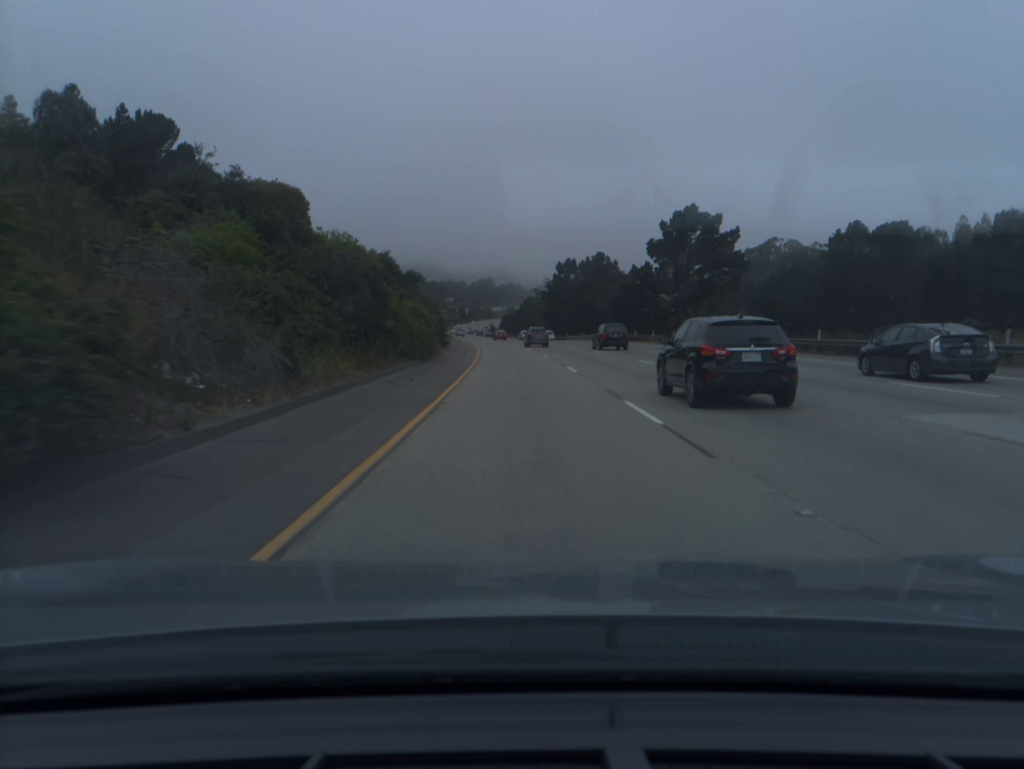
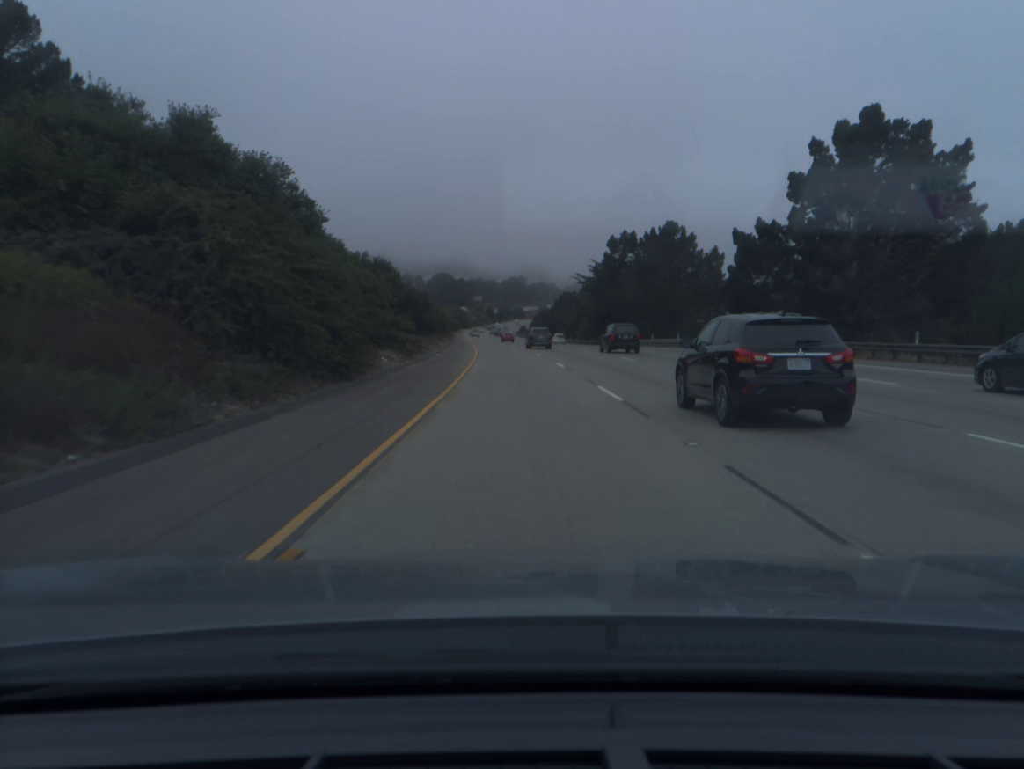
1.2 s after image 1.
(-0.8, +39.7) m; -2°
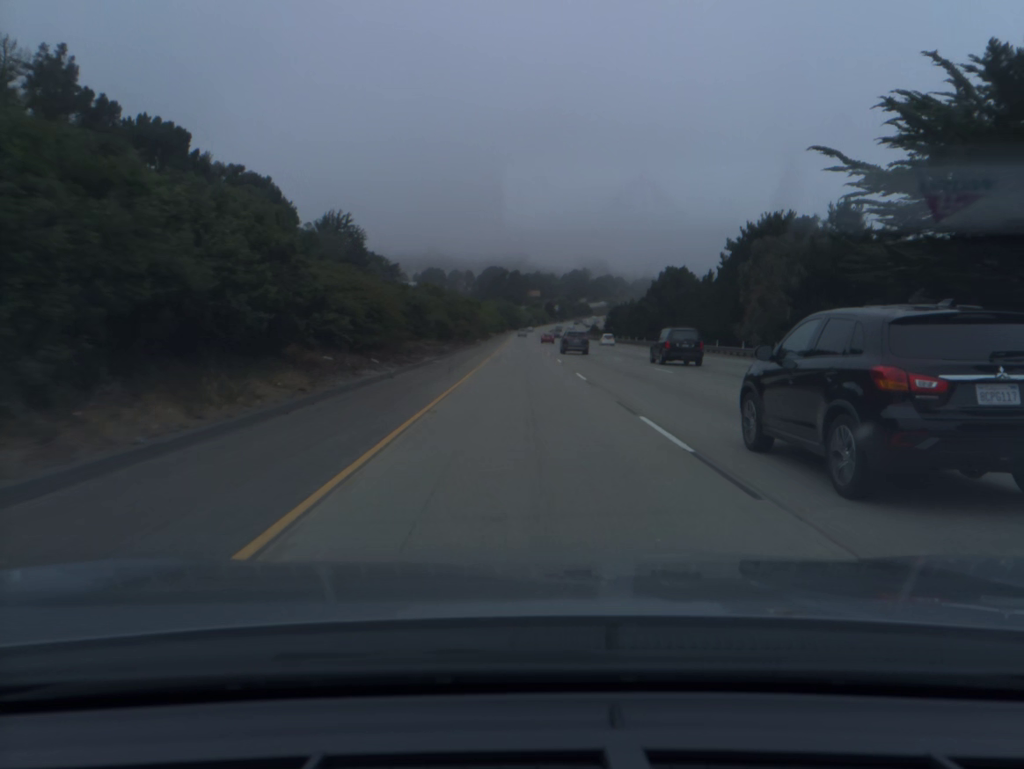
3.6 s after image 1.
(-3.5, +79.0) m; -4°
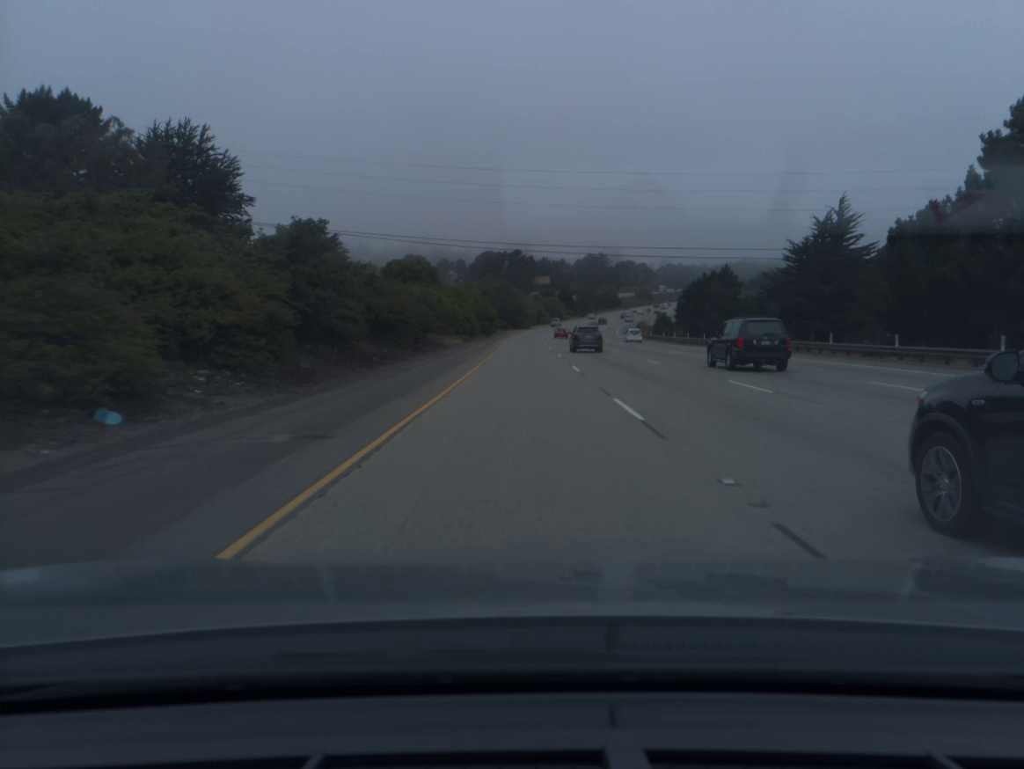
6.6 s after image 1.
(-0.6, +99.1) m; 0°
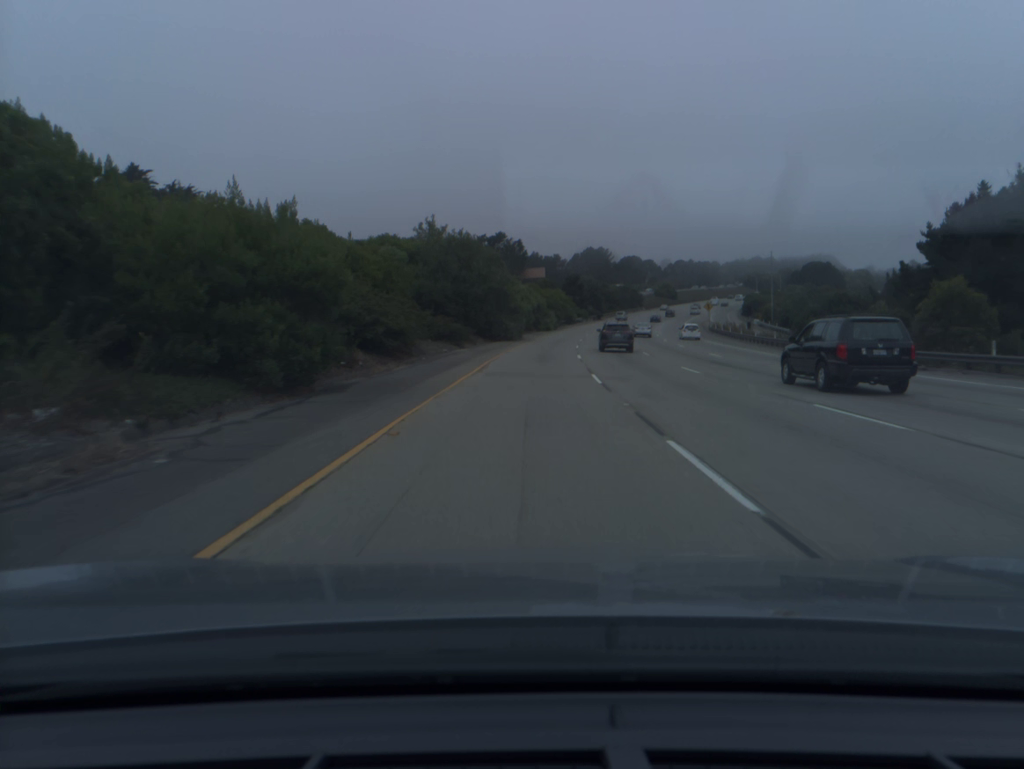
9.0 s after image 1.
(+0.2, +79.4) m; +1°
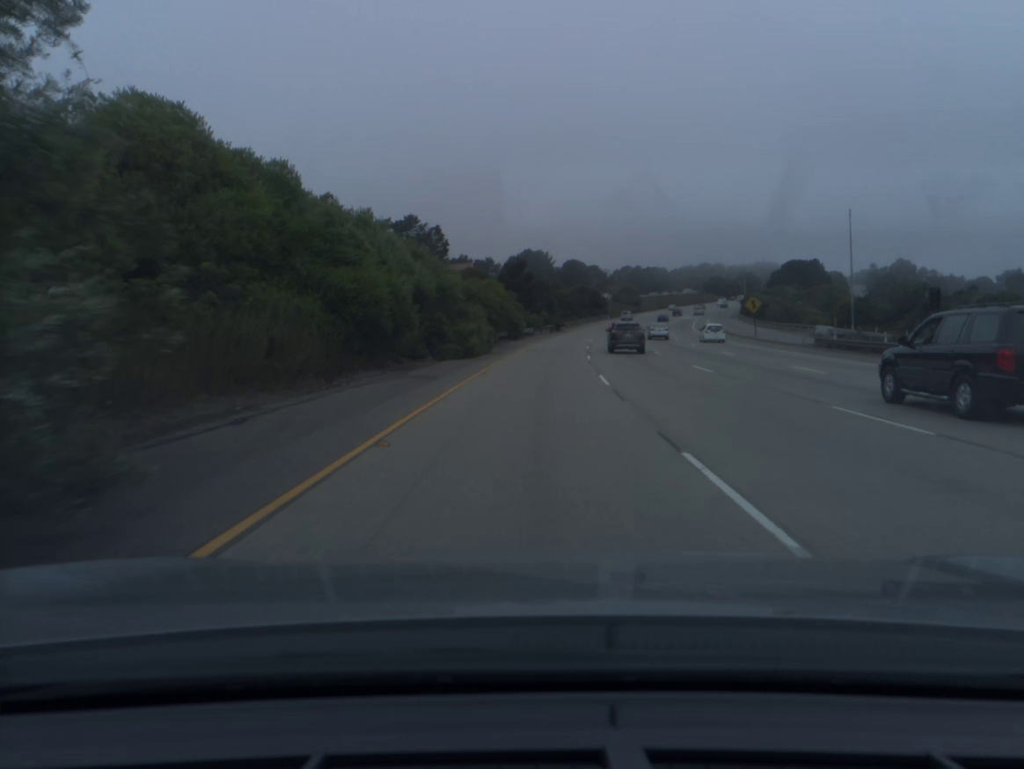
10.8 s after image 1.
(+2.3, +59.2) m; +5°
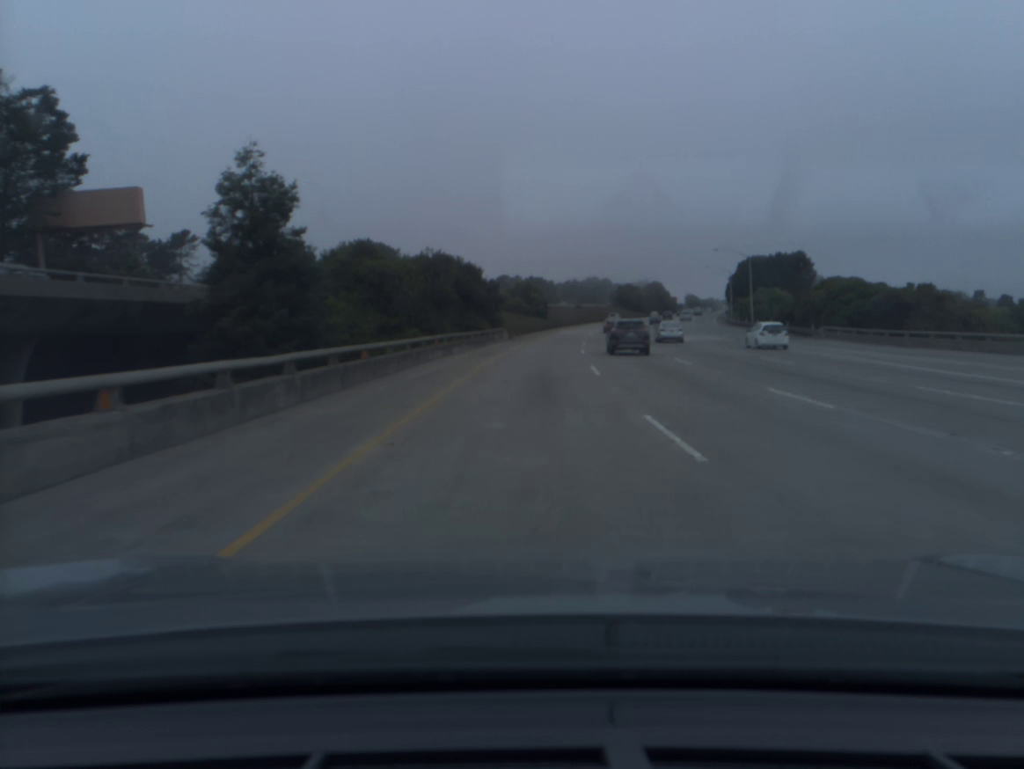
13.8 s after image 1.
(+8.0, +98.1) m; +10°
